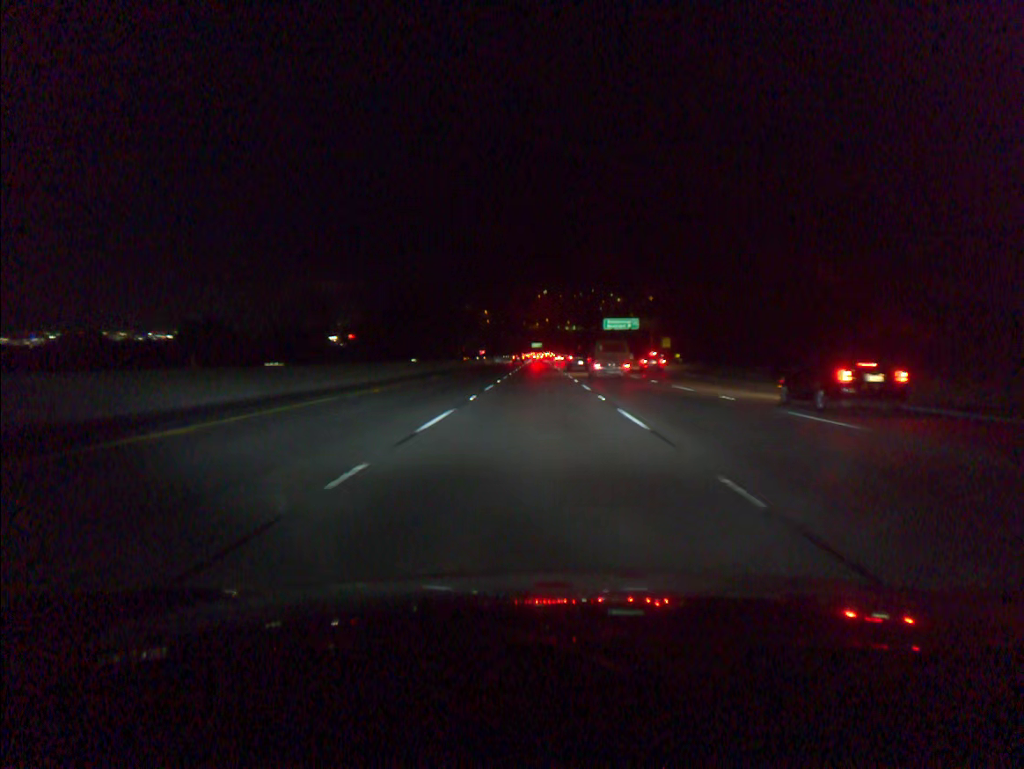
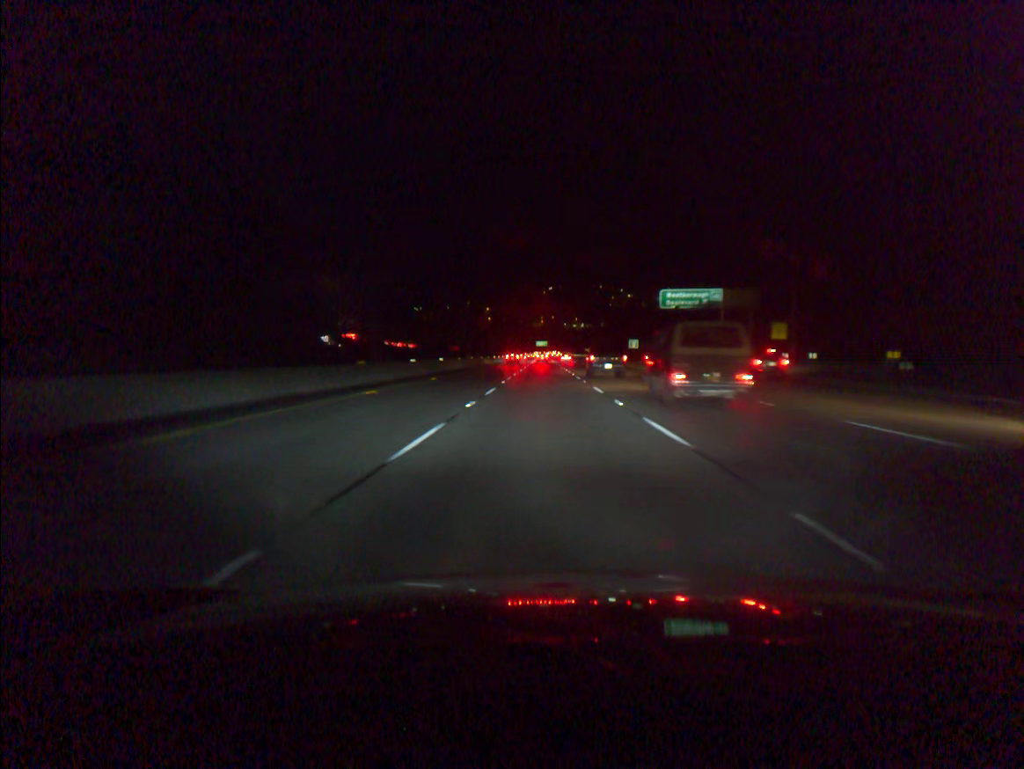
(-0.4, +61.4) m; 0°
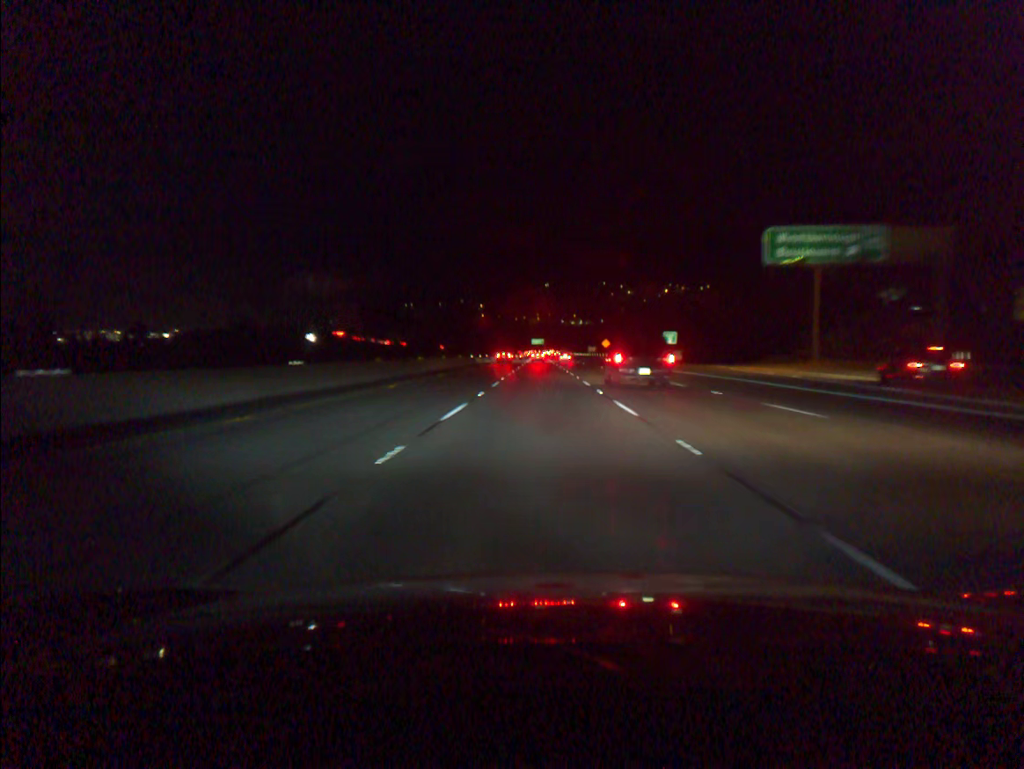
(+0.1, +38.8) m; 0°
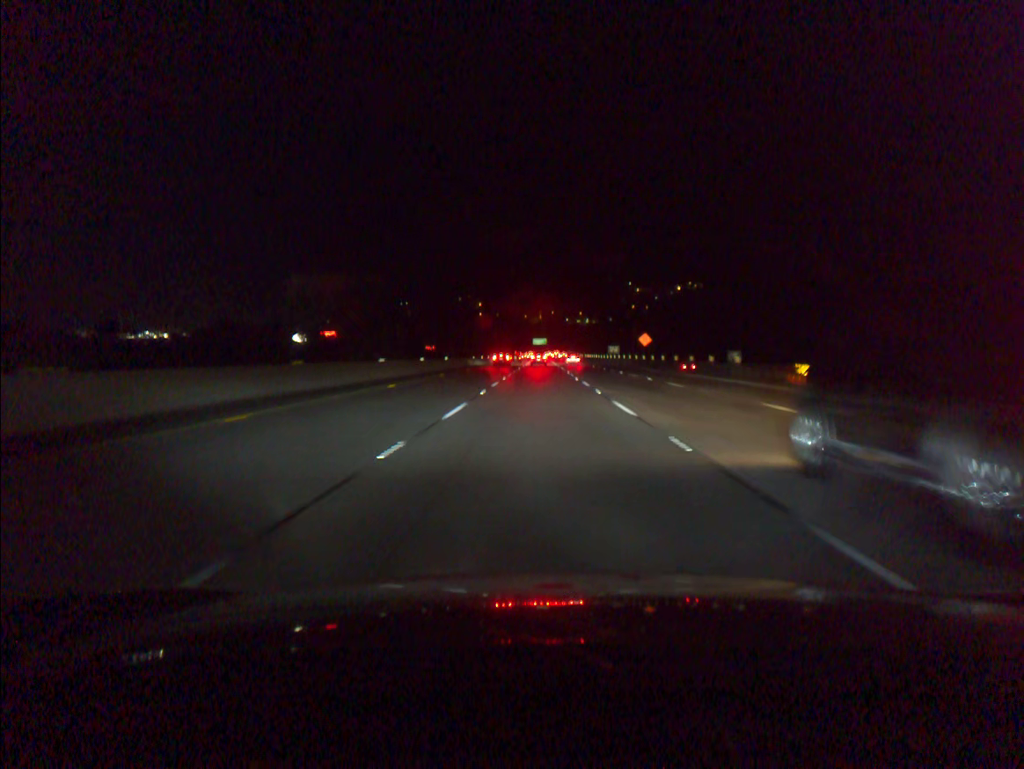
(-0.1, +58.3) m; 0°
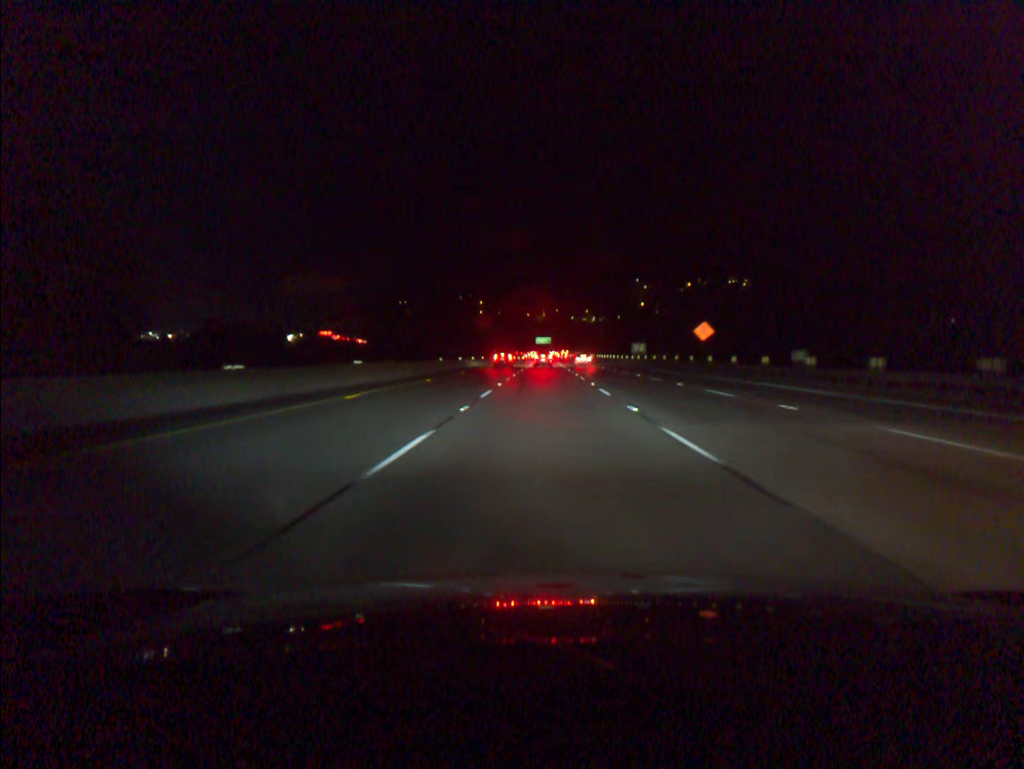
(-0.1, +36.1) m; 0°
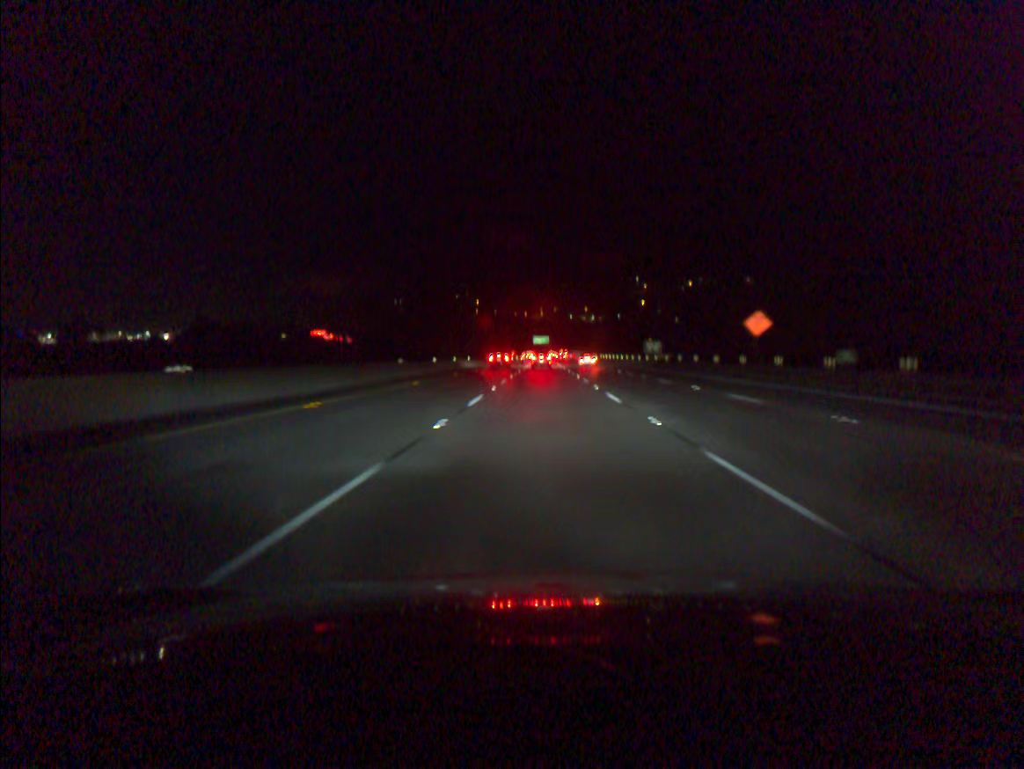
(0.0, +18.0) m; 0°
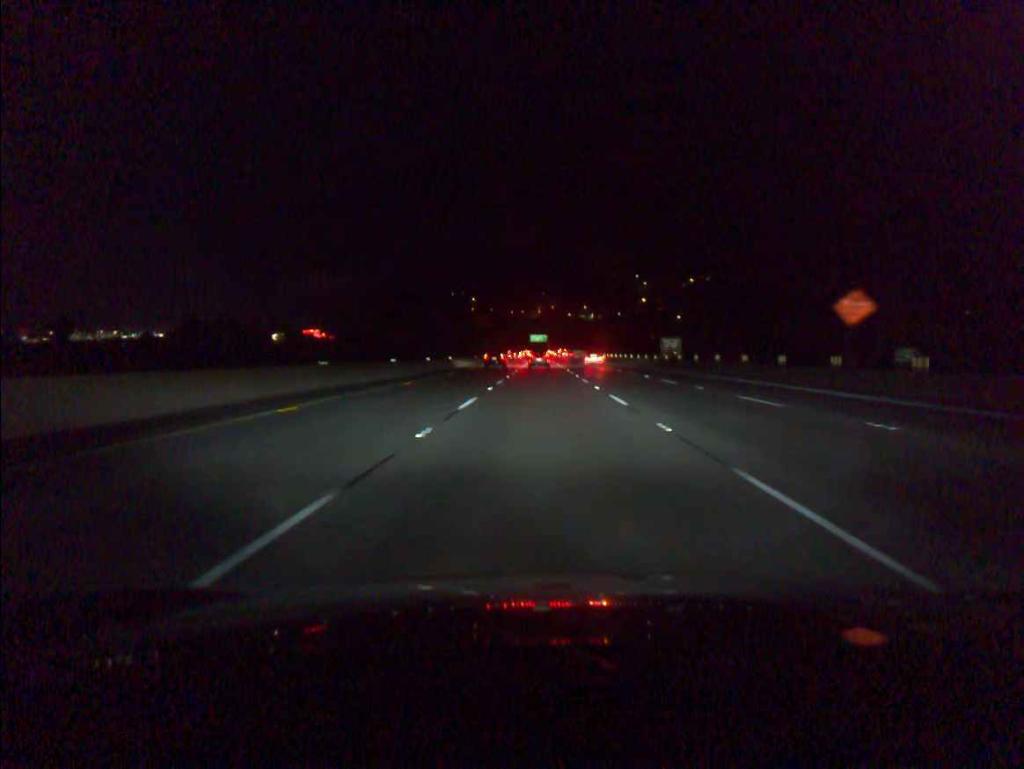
(0.0, +16.3) m; 0°
